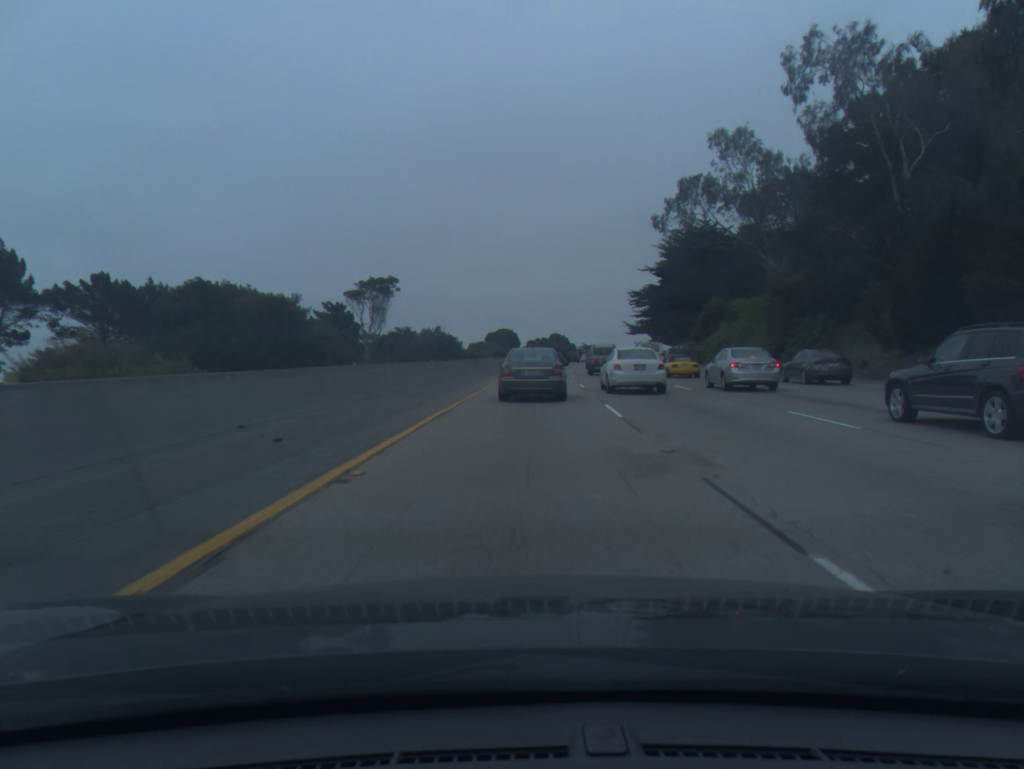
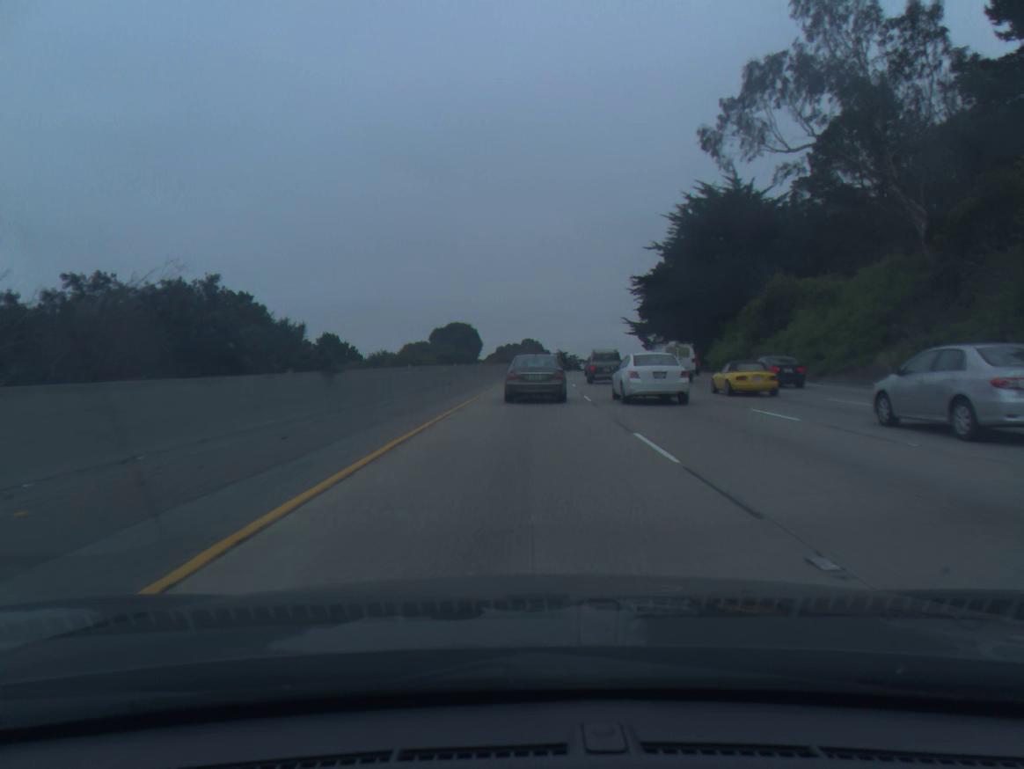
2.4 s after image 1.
(+0.7, +35.1) m; +2°
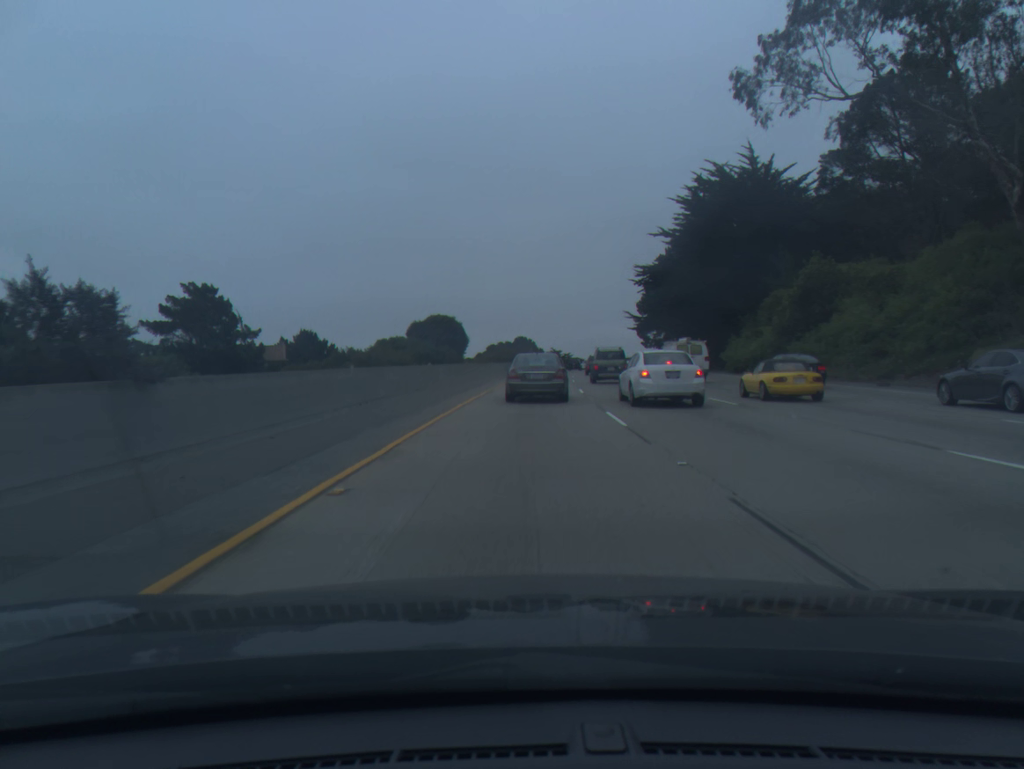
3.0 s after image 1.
(0.0, +9.4) m; 0°
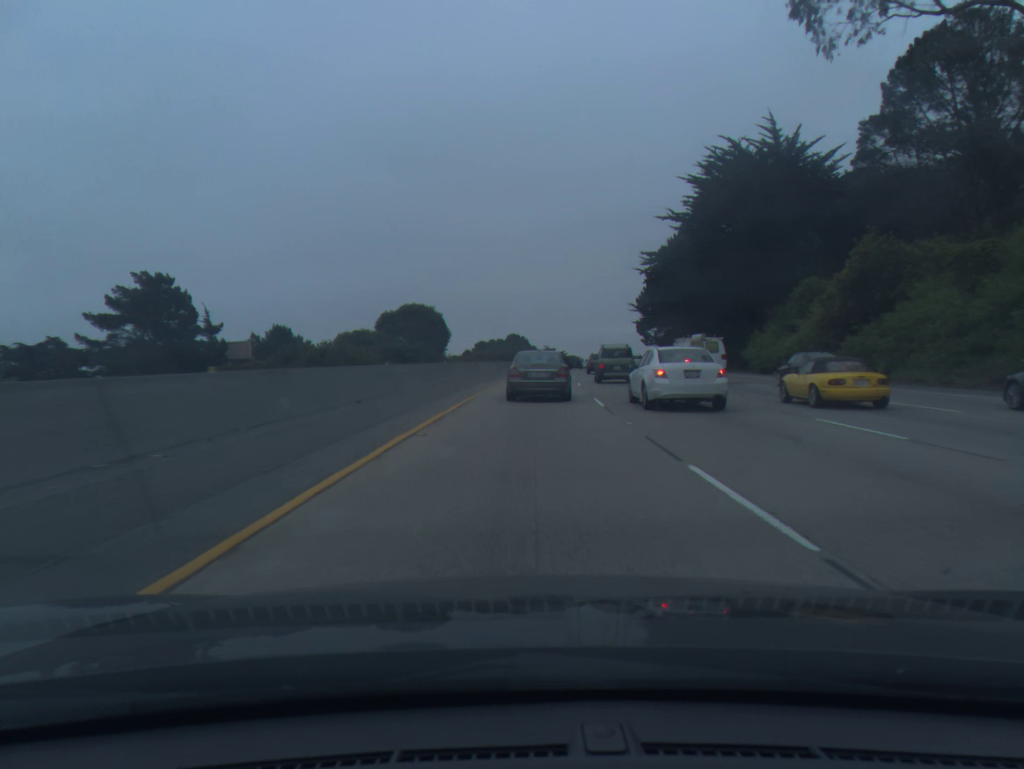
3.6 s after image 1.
(0.0, +9.5) m; 0°
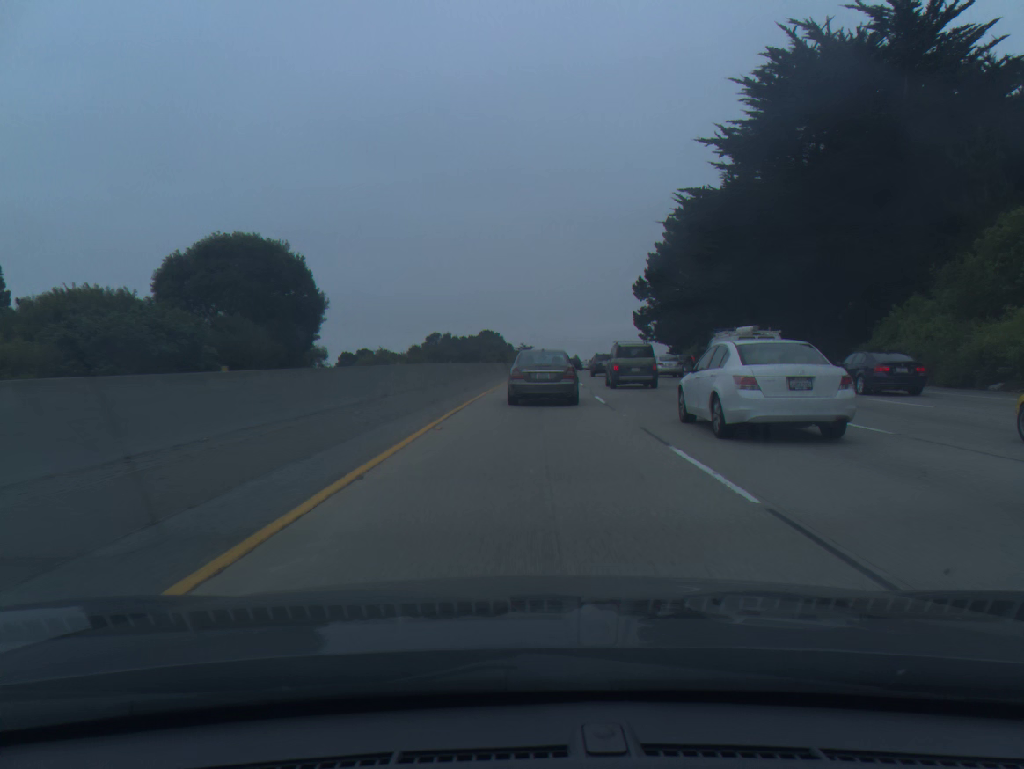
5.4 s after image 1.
(+0.4, +28.0) m; +2°
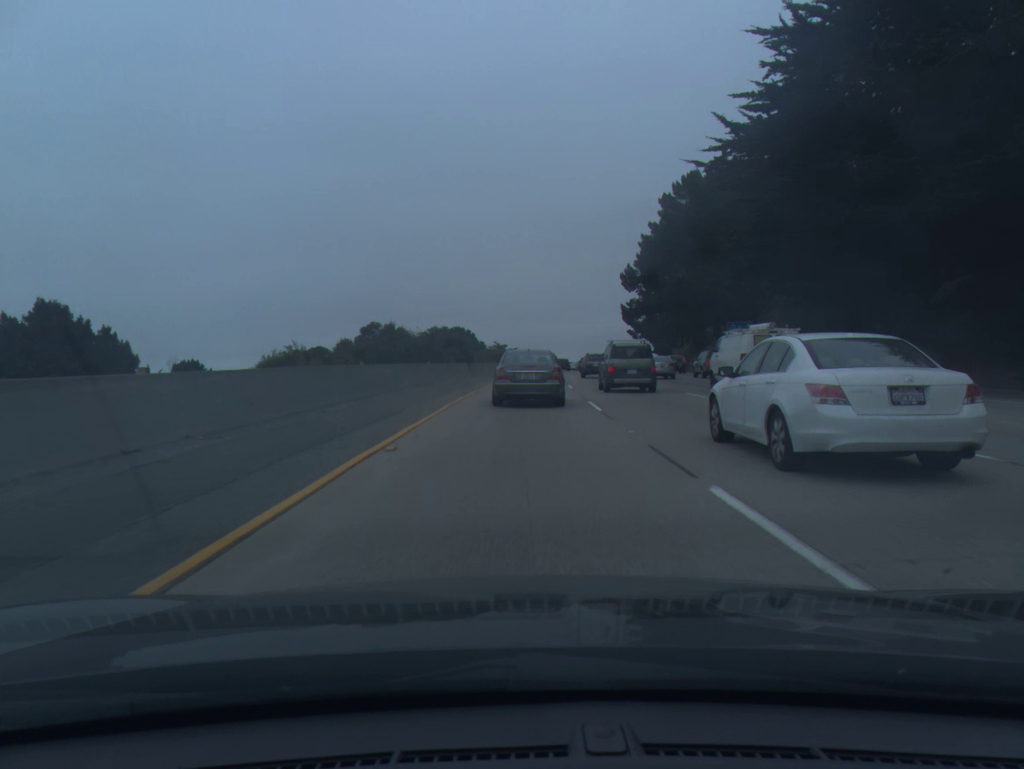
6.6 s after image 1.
(+0.4, +17.6) m; +2°
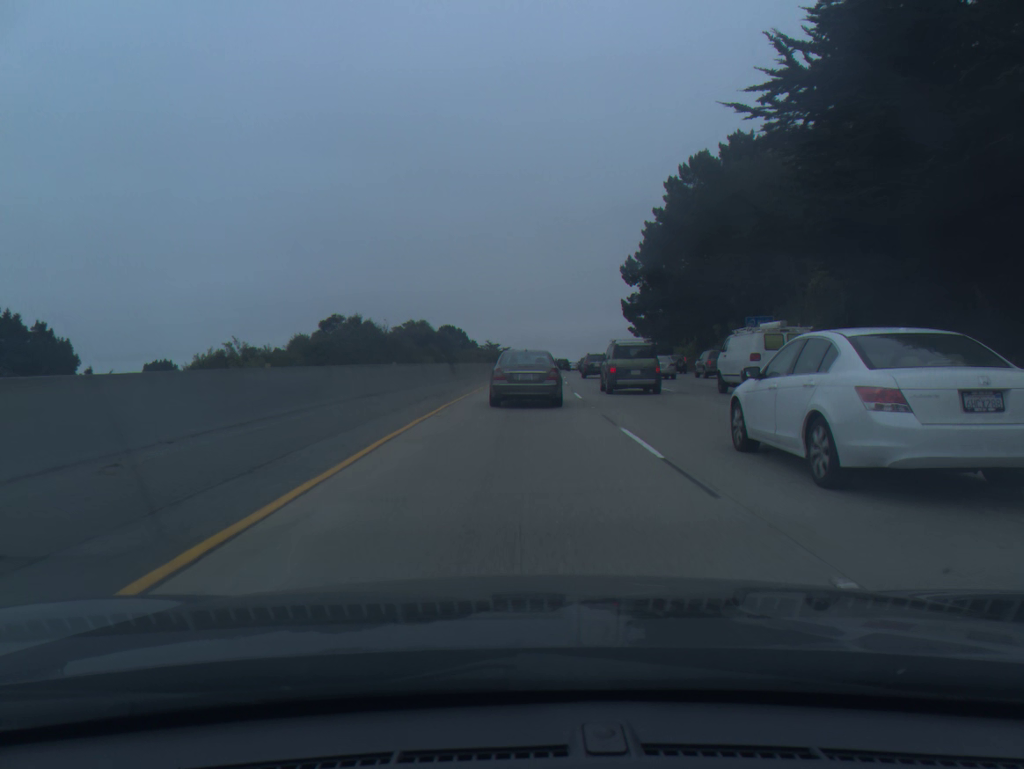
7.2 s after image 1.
(0.0, +8.5) m; +1°
